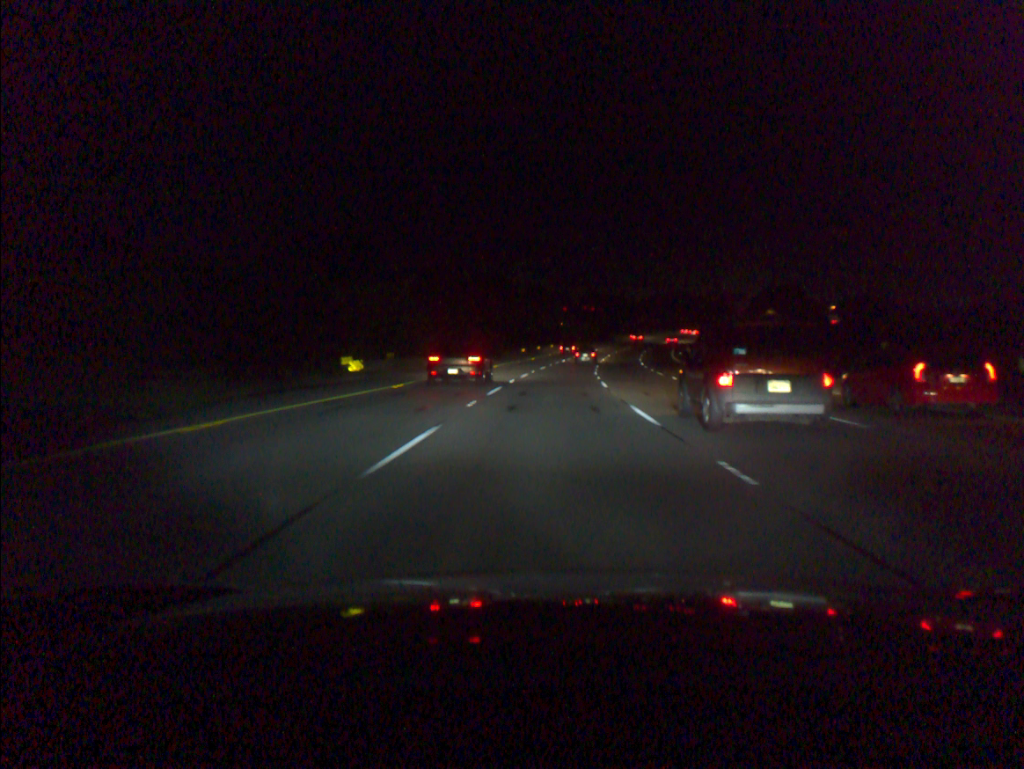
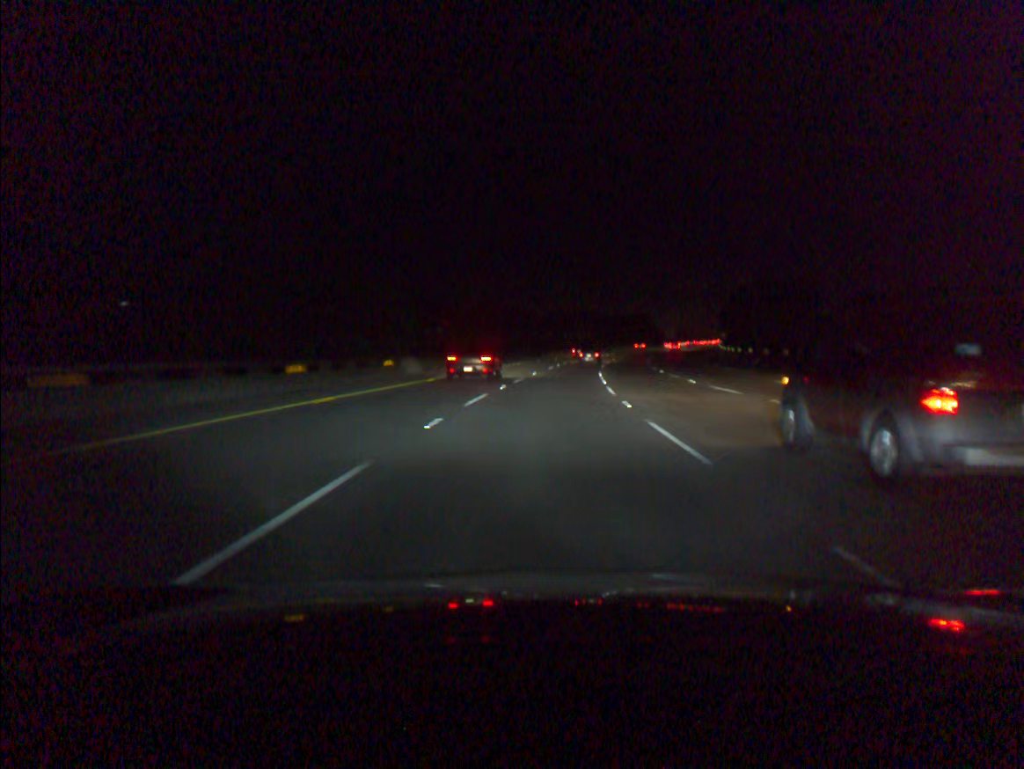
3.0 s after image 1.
(+6.4, +90.6) m; +8°
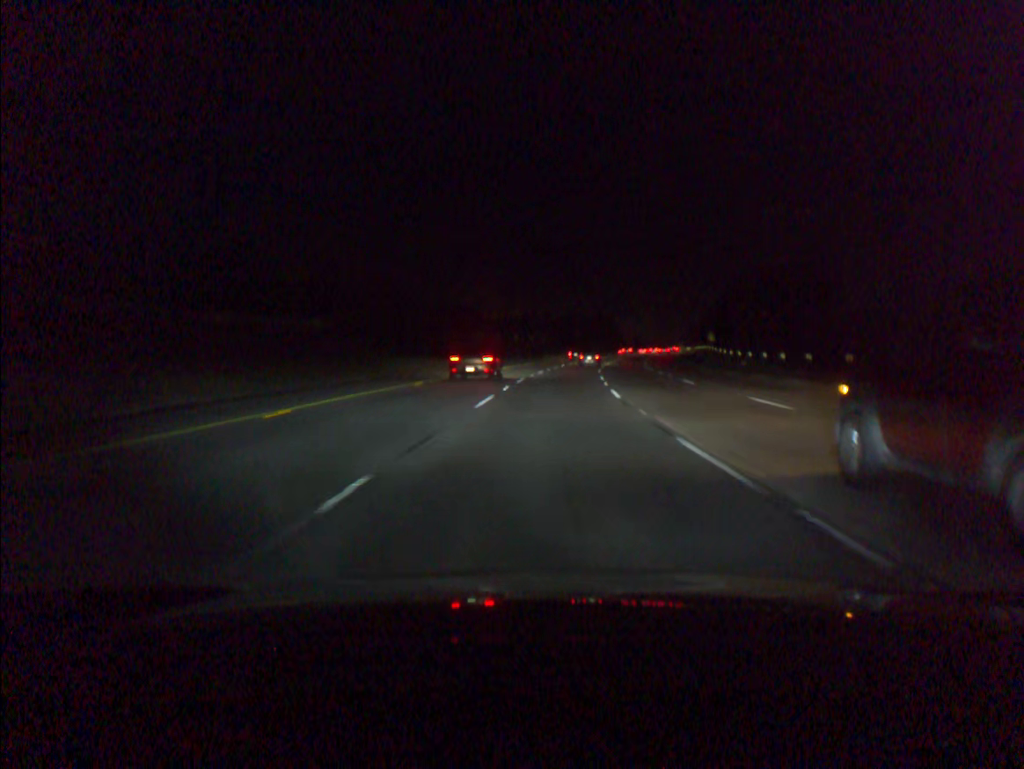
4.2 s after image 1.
(+1.1, +36.2) m; +4°
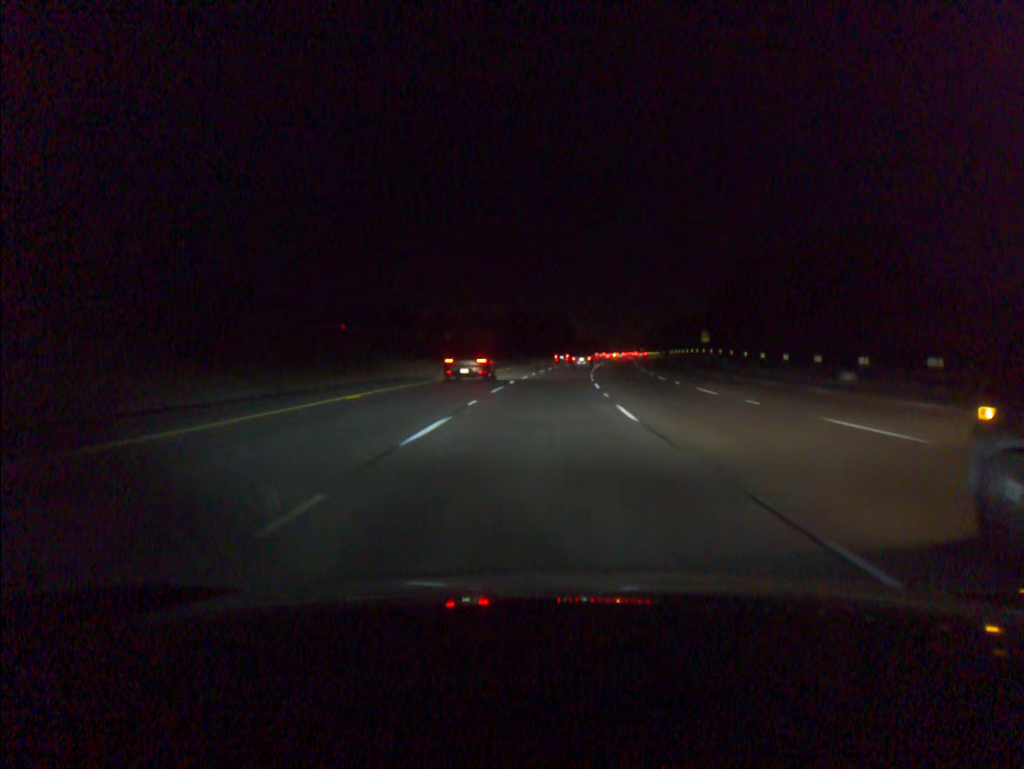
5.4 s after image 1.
(+1.2, +36.2) m; +4°
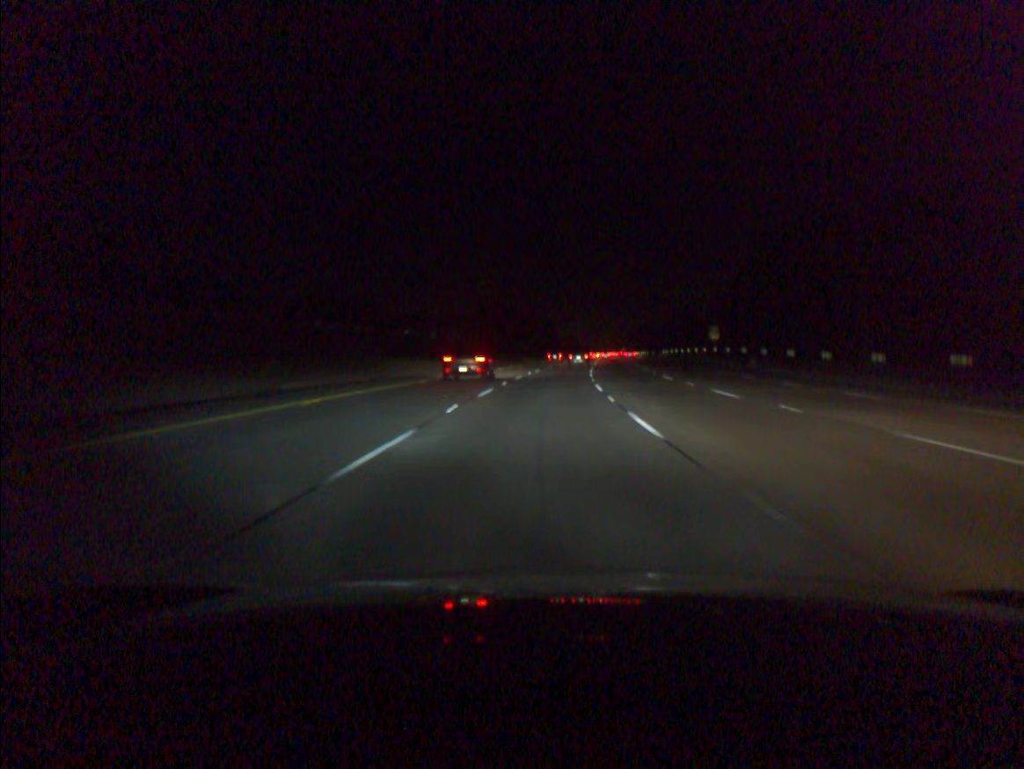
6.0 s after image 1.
(+0.3, +18.2) m; +2°
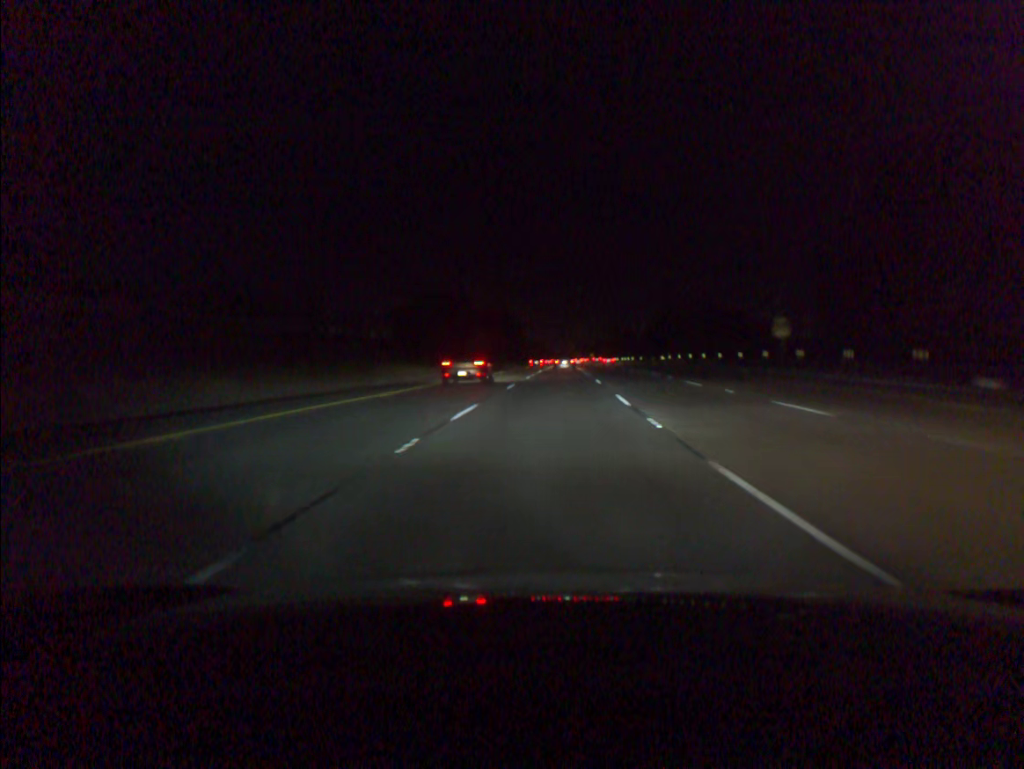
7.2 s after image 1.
(+0.8, +36.4) m; +3°
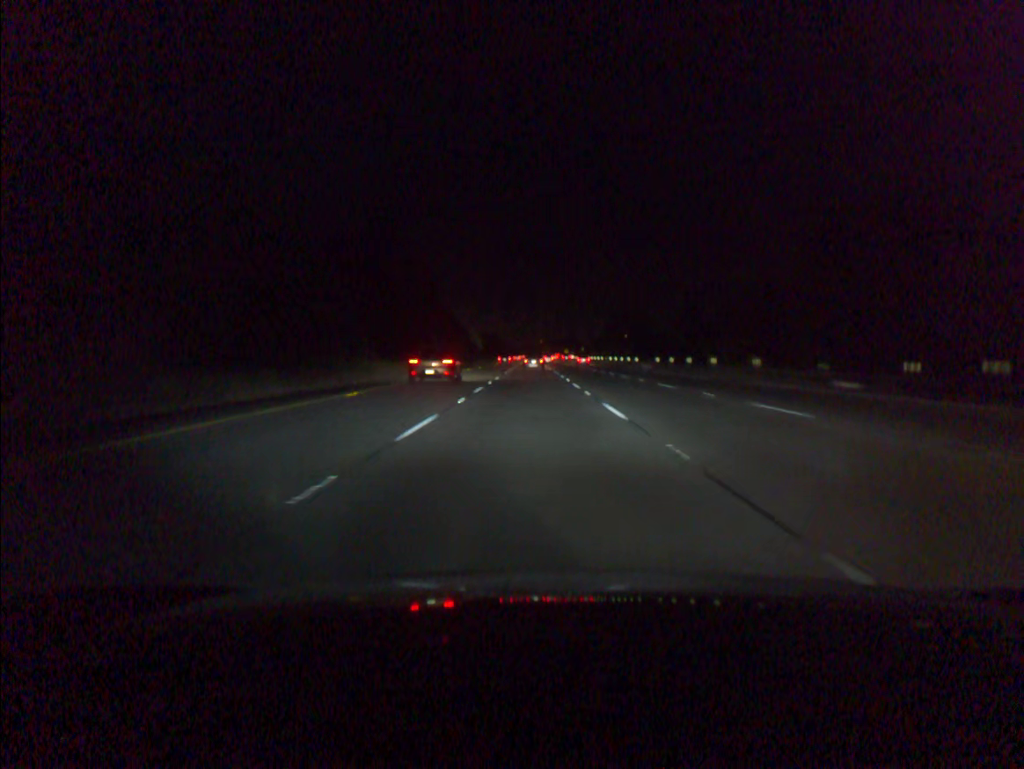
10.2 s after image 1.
(+3.4, +91.2) m; +3°
